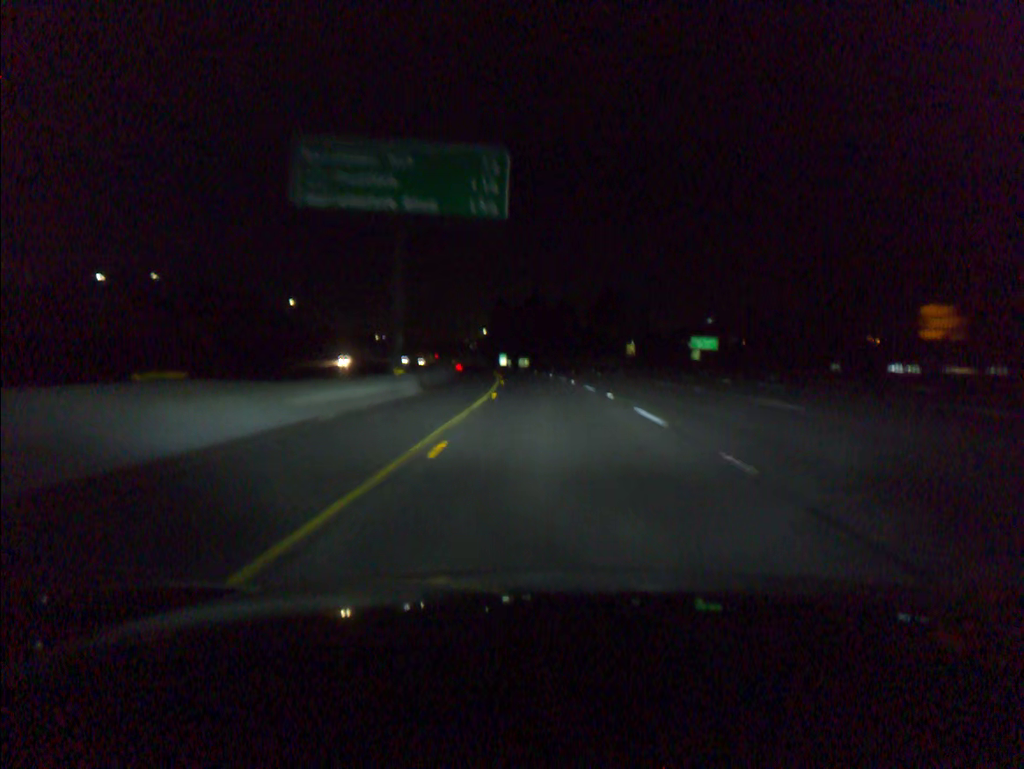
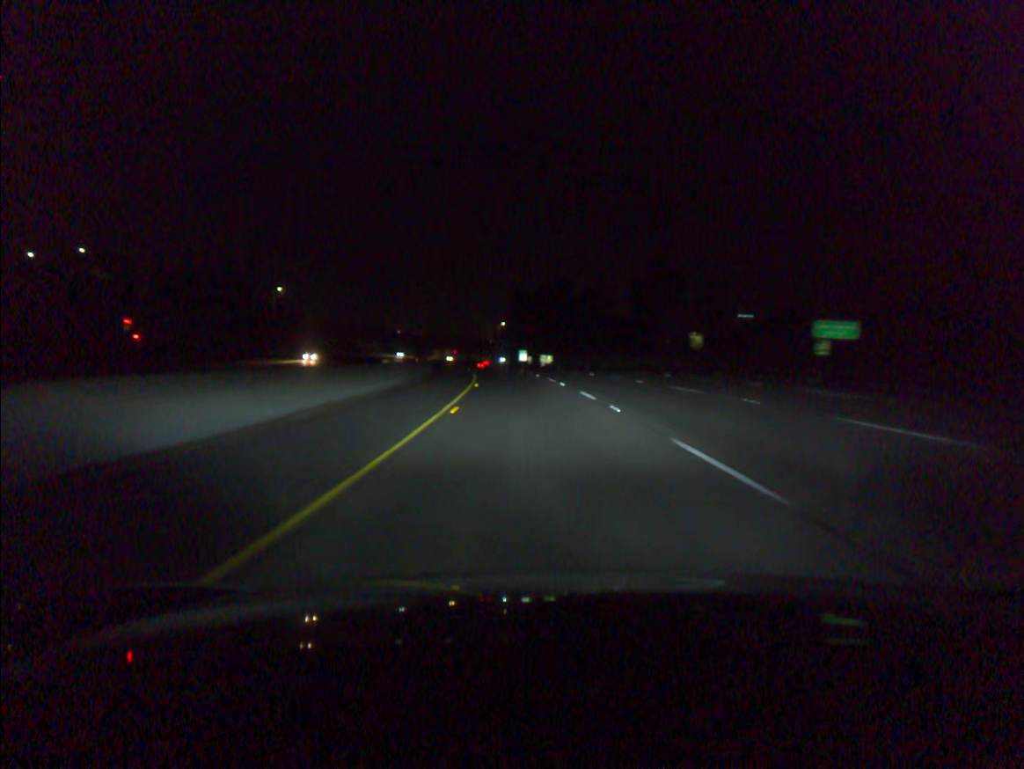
(-0.3, +36.6) m; -2°
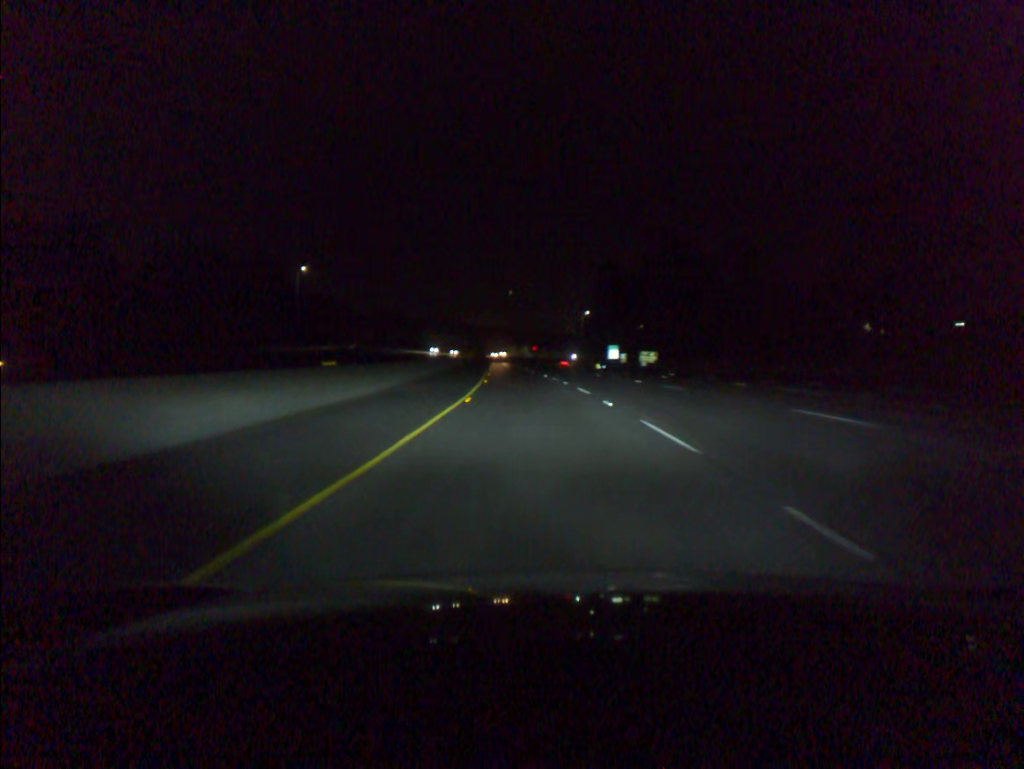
(-2.8, +55.0) m; -6°
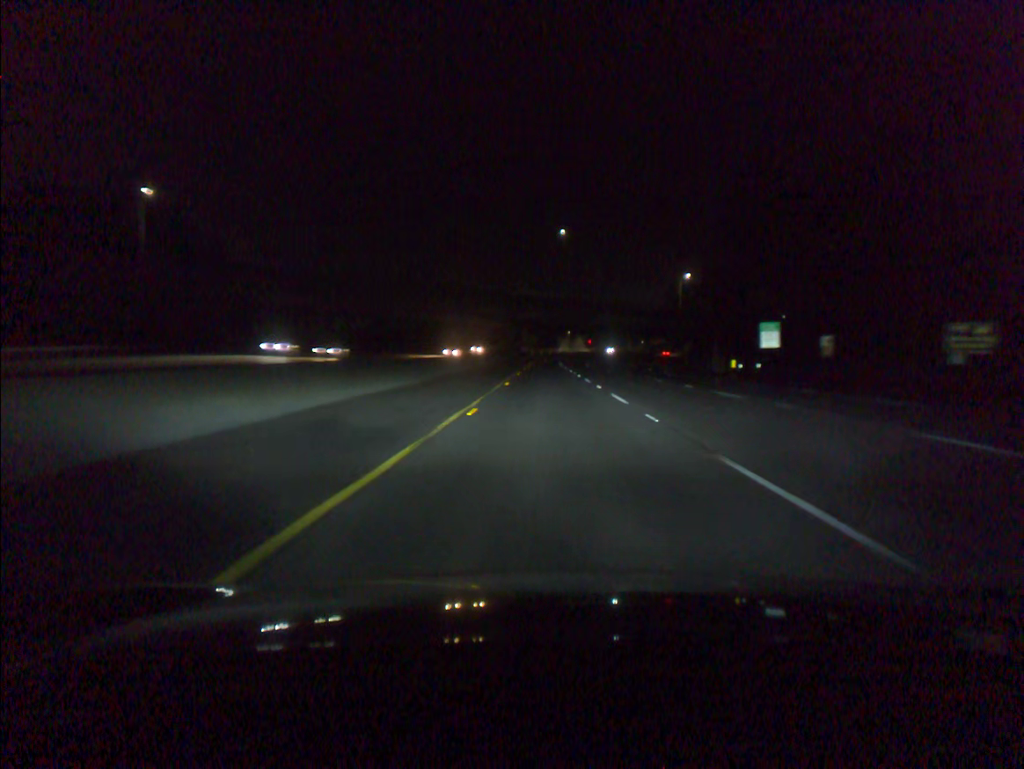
(-4.6, +92.2) m; -4°
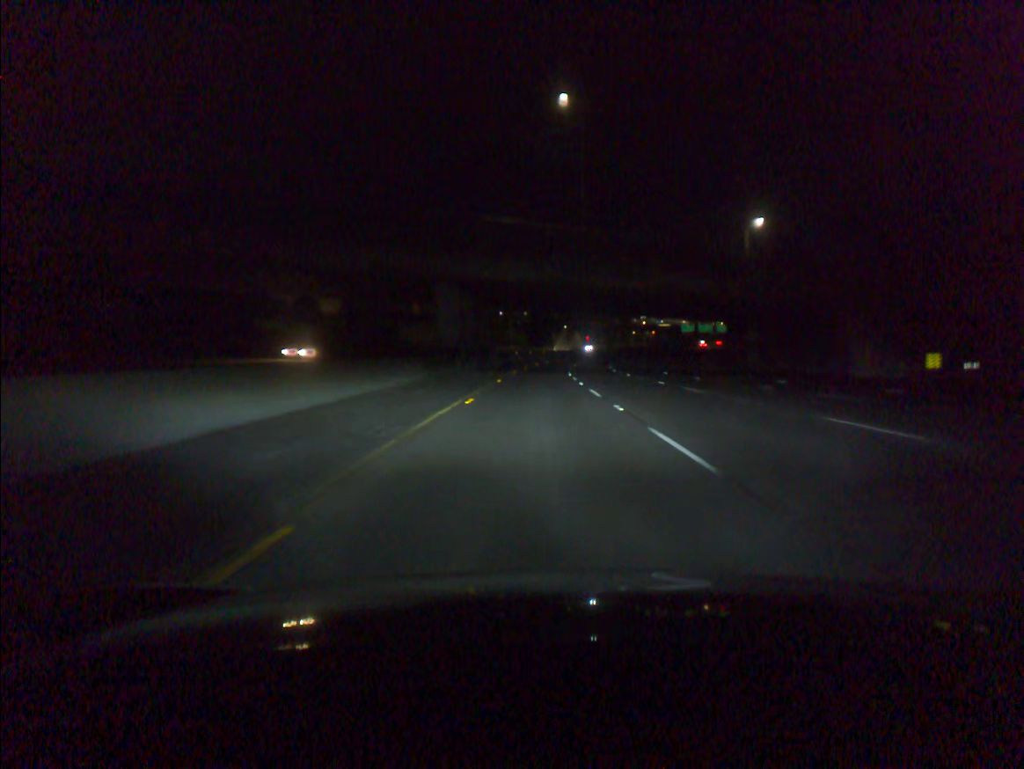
(+0.4, +55.2) m; +1°
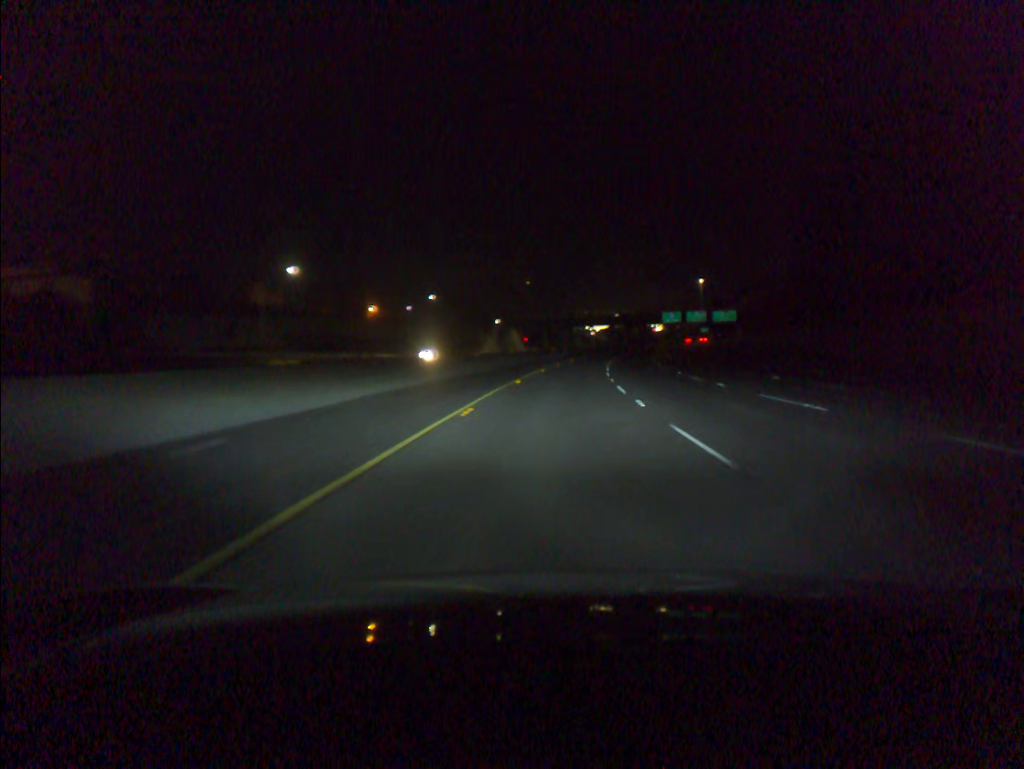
(+2.0, +91.4) m; +5°
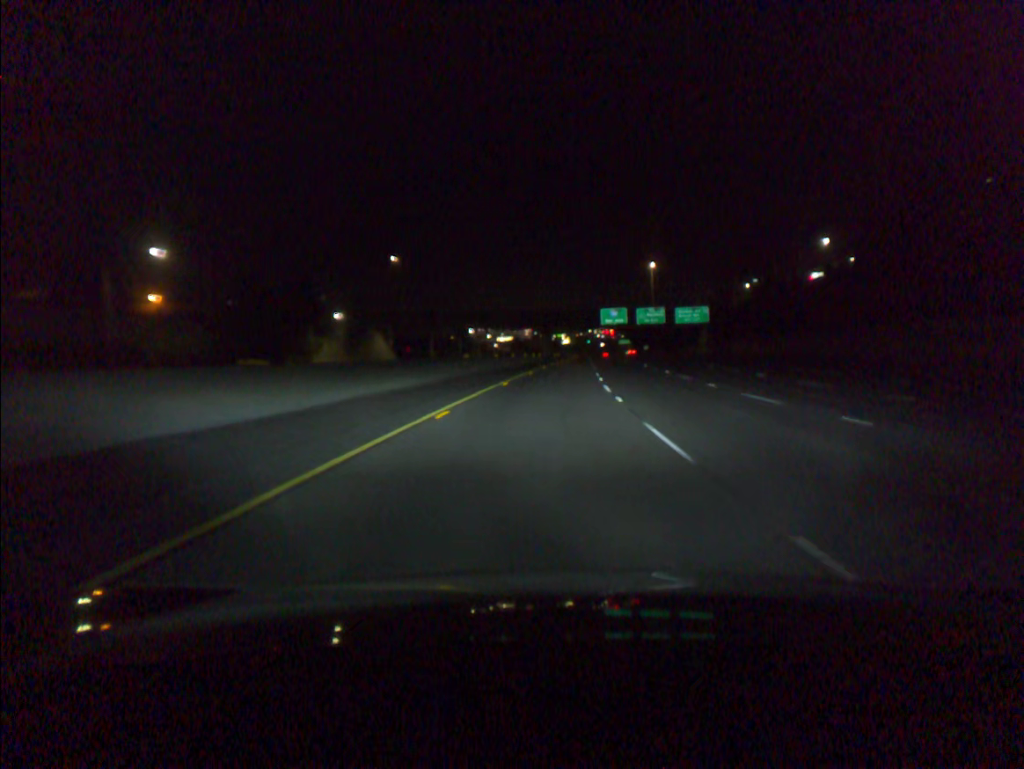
(+4.8, +72.8) m; +7°
